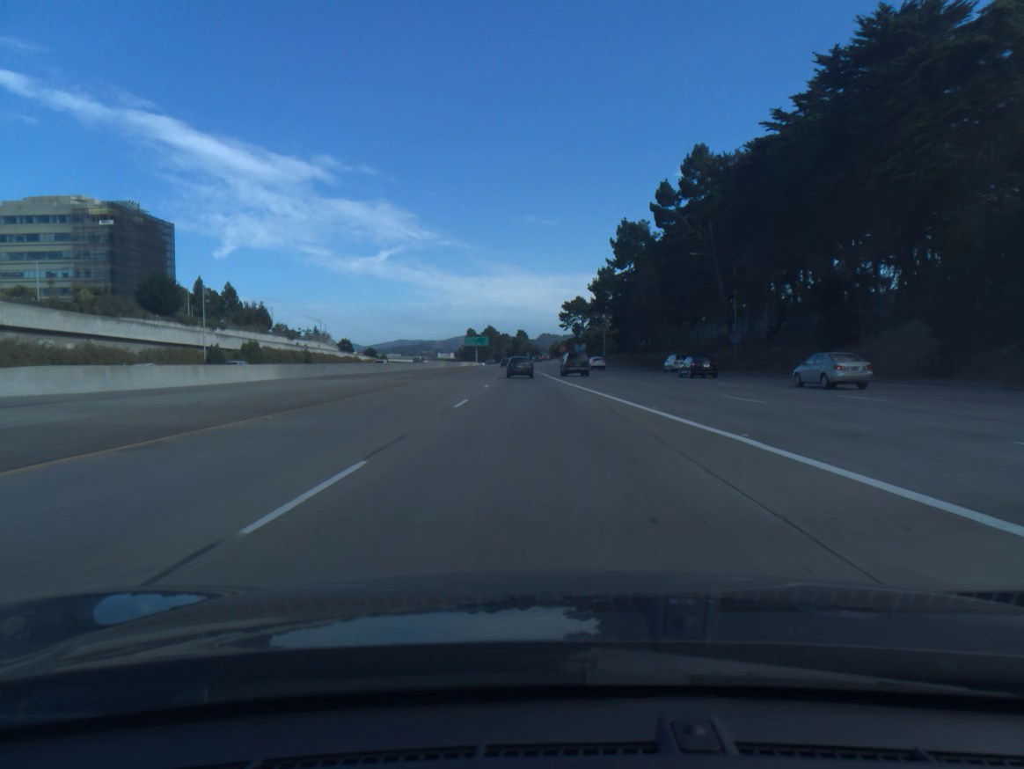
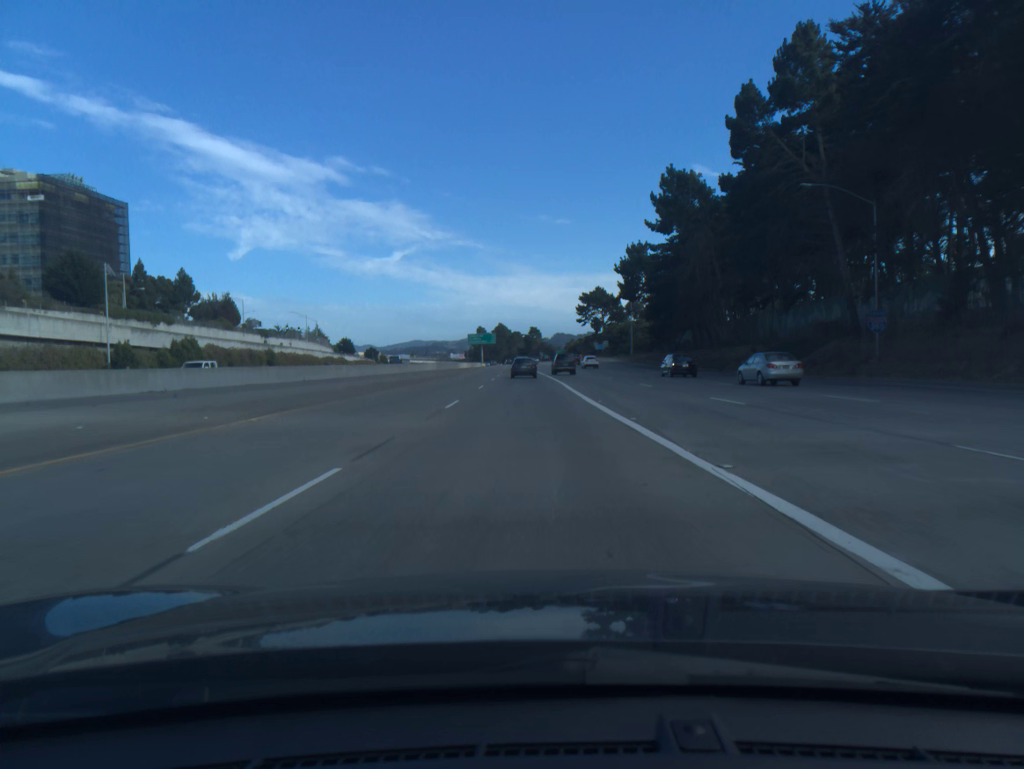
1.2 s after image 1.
(-0.2, +29.4) m; -1°
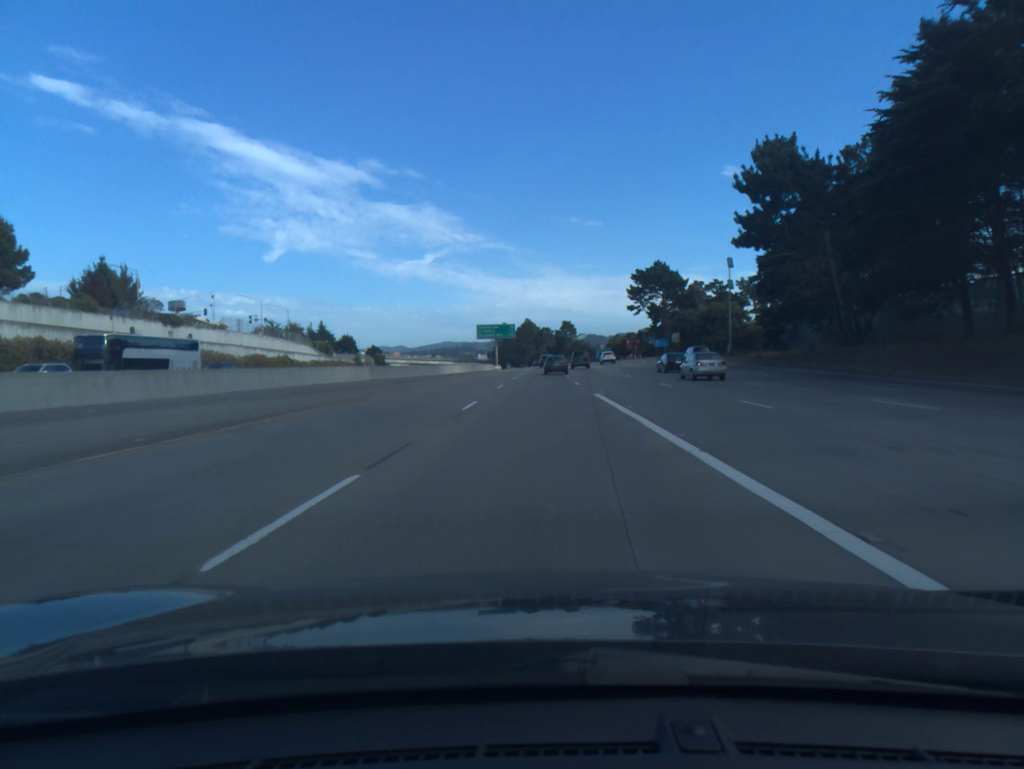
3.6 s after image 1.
(-1.4, +59.1) m; -2°
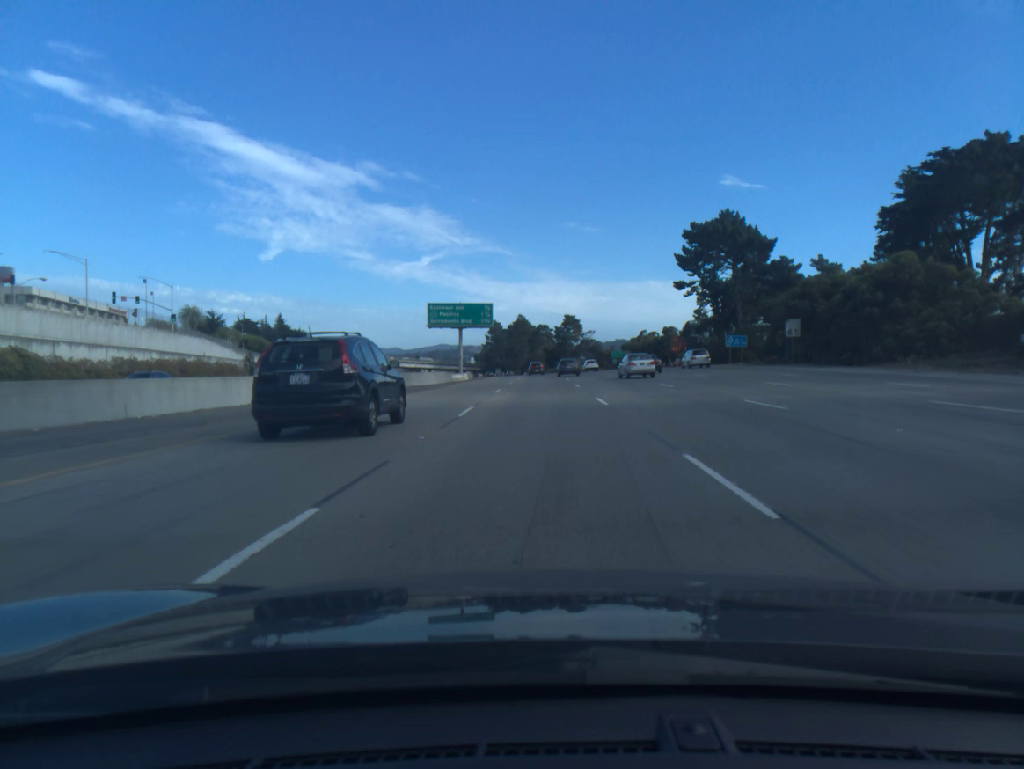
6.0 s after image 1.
(0.0, +60.6) m; 0°
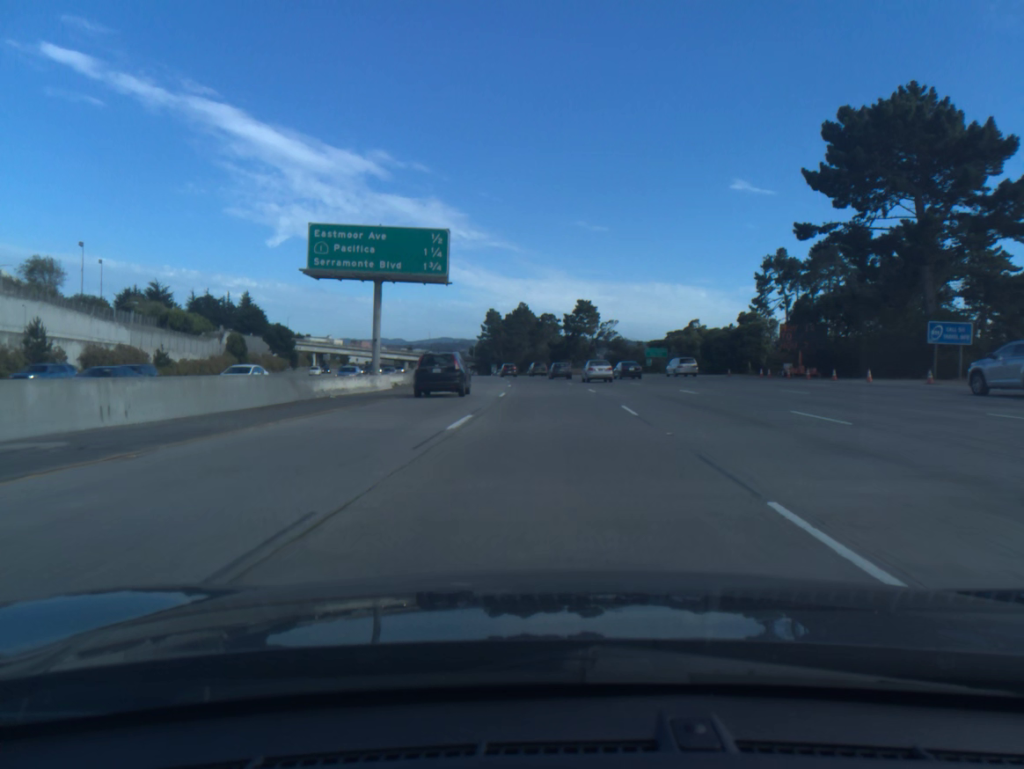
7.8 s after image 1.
(-0.1, +46.8) m; 0°
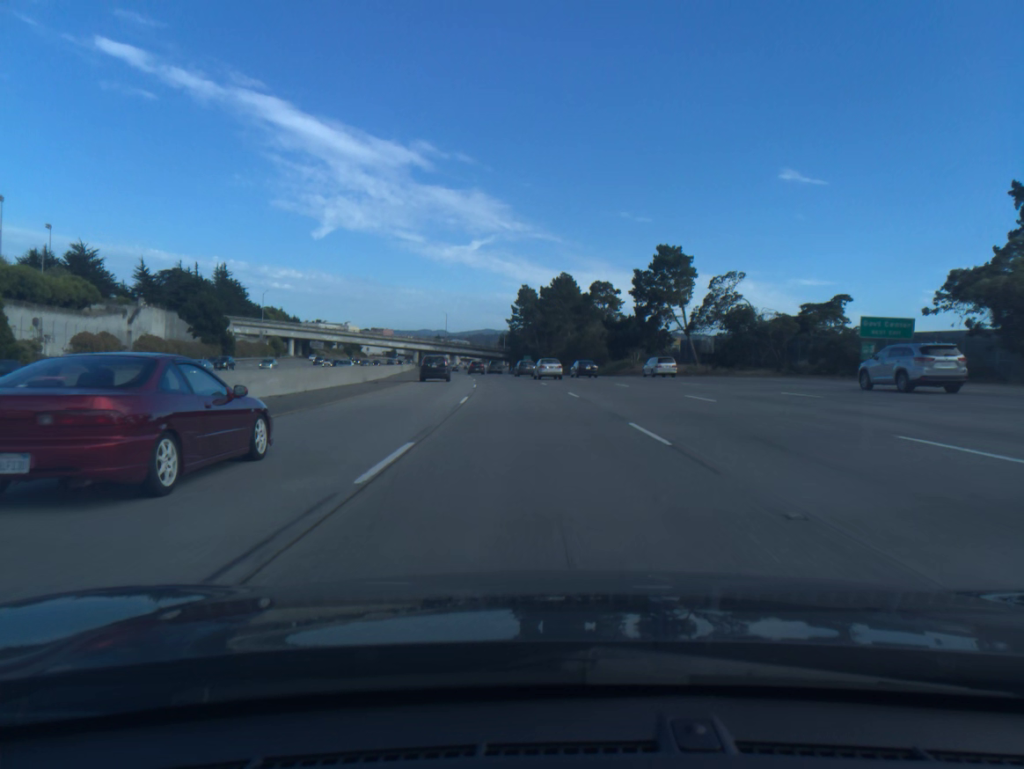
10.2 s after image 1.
(-0.9, +64.7) m; -3°
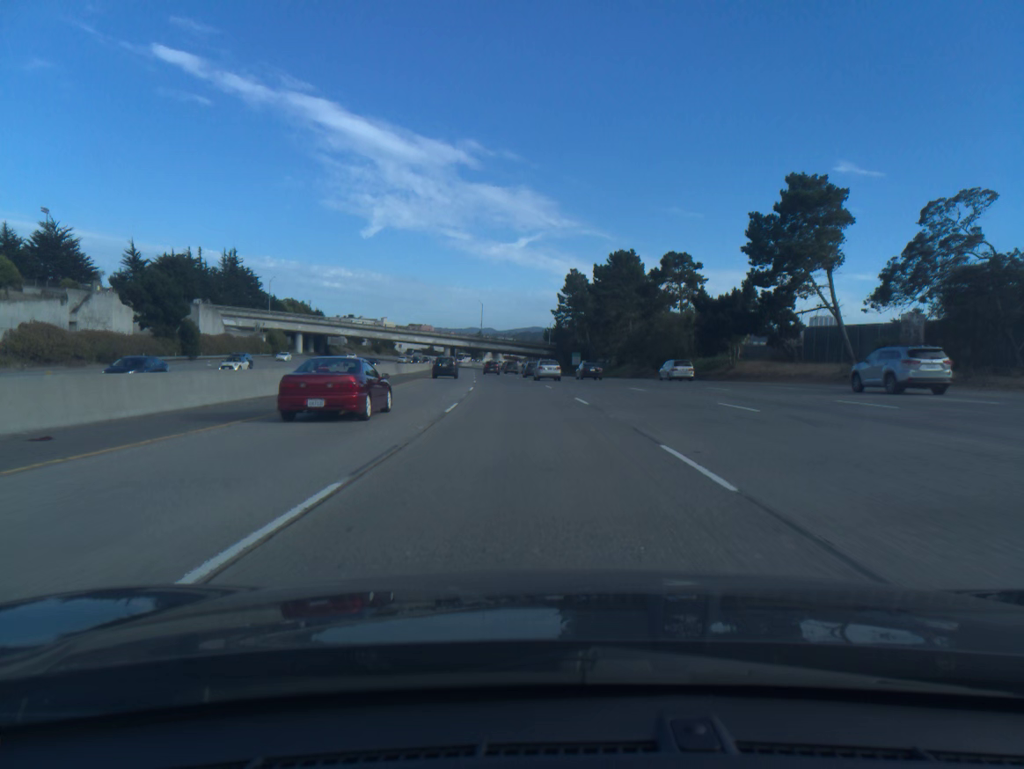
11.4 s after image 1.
(-1.0, +33.2) m; -3°
